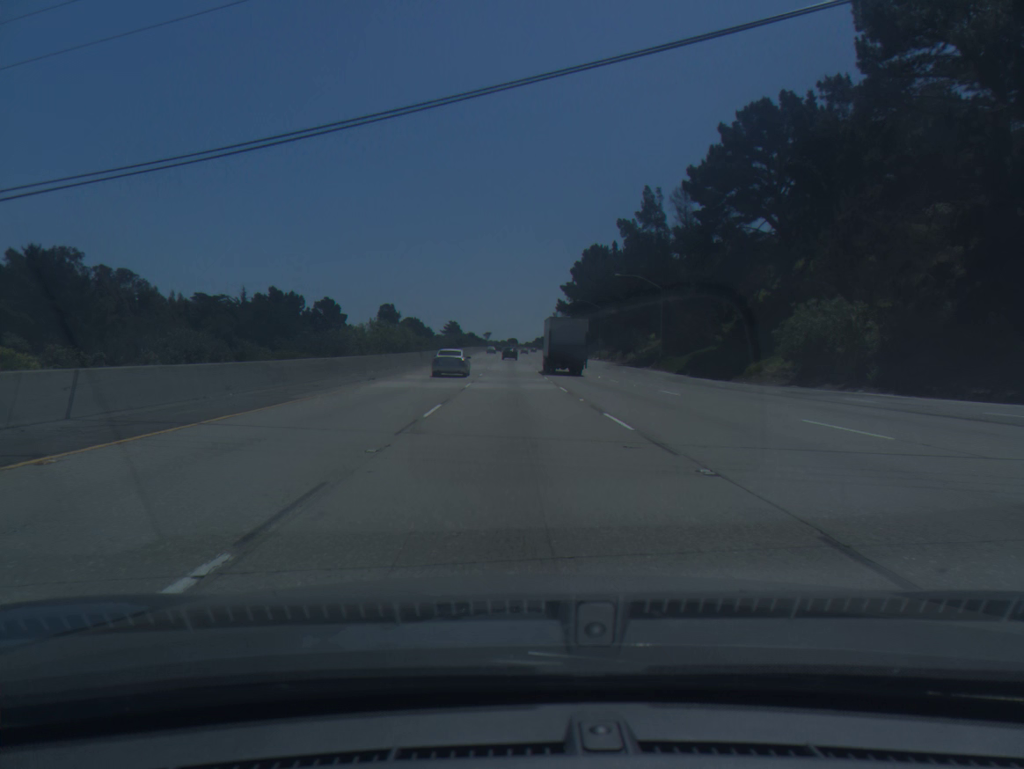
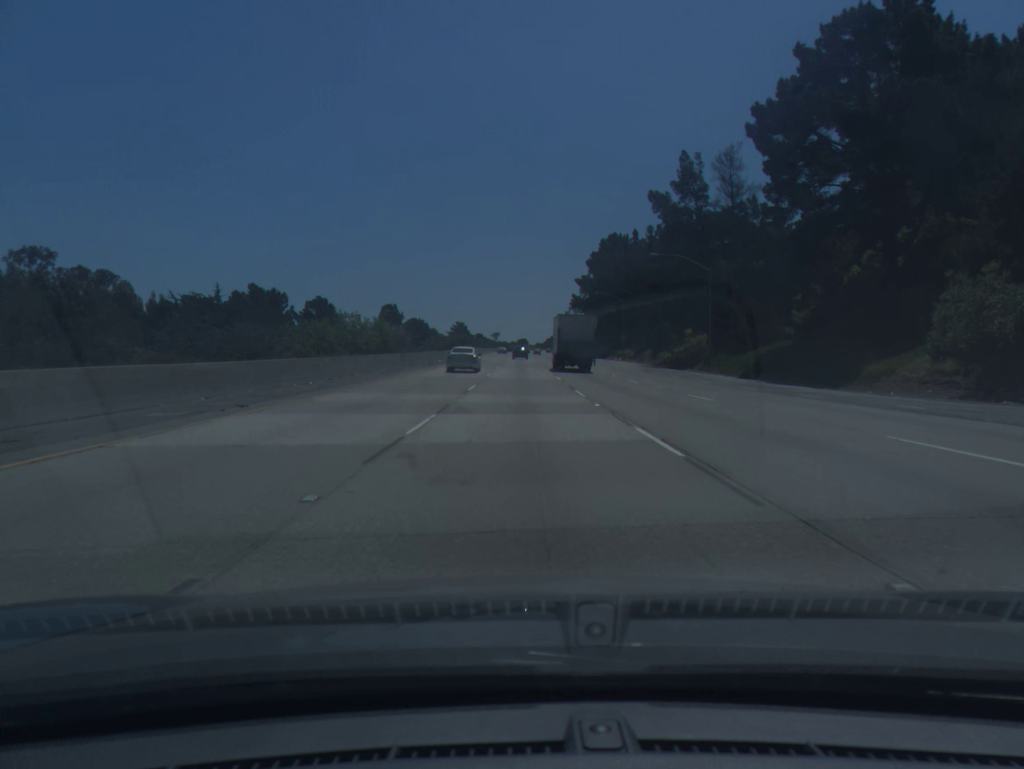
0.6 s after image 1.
(-0.2, +18.1) m; -1°
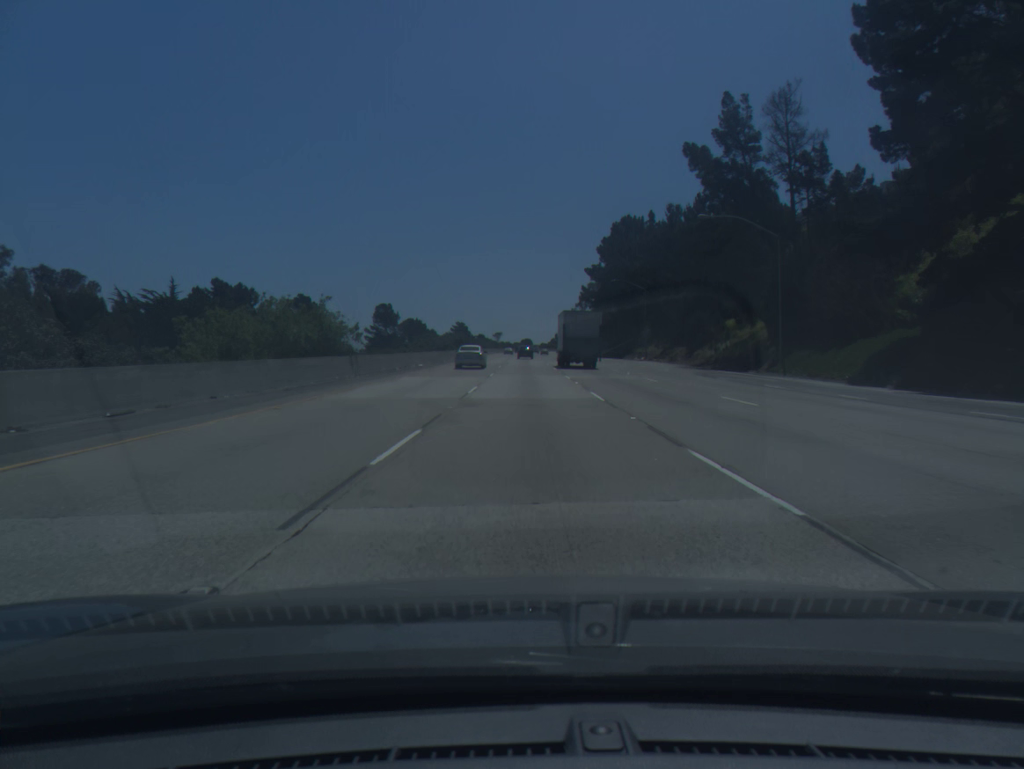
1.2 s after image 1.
(0.0, +18.1) m; 0°
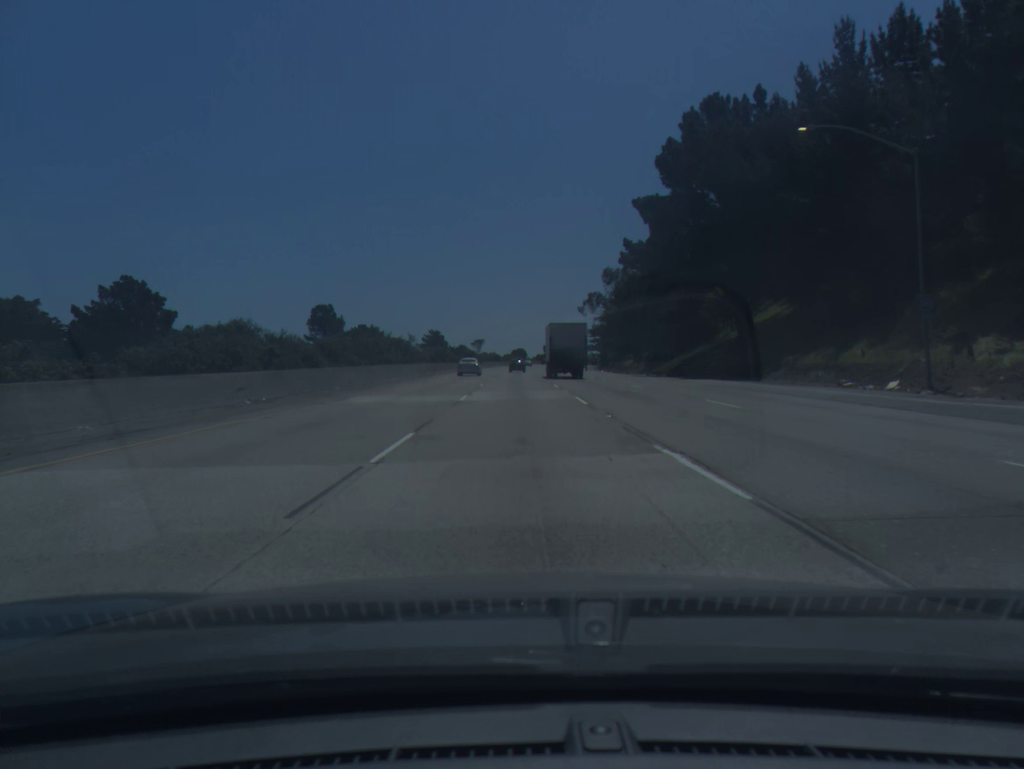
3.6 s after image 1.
(+0.4, +72.4) m; 0°
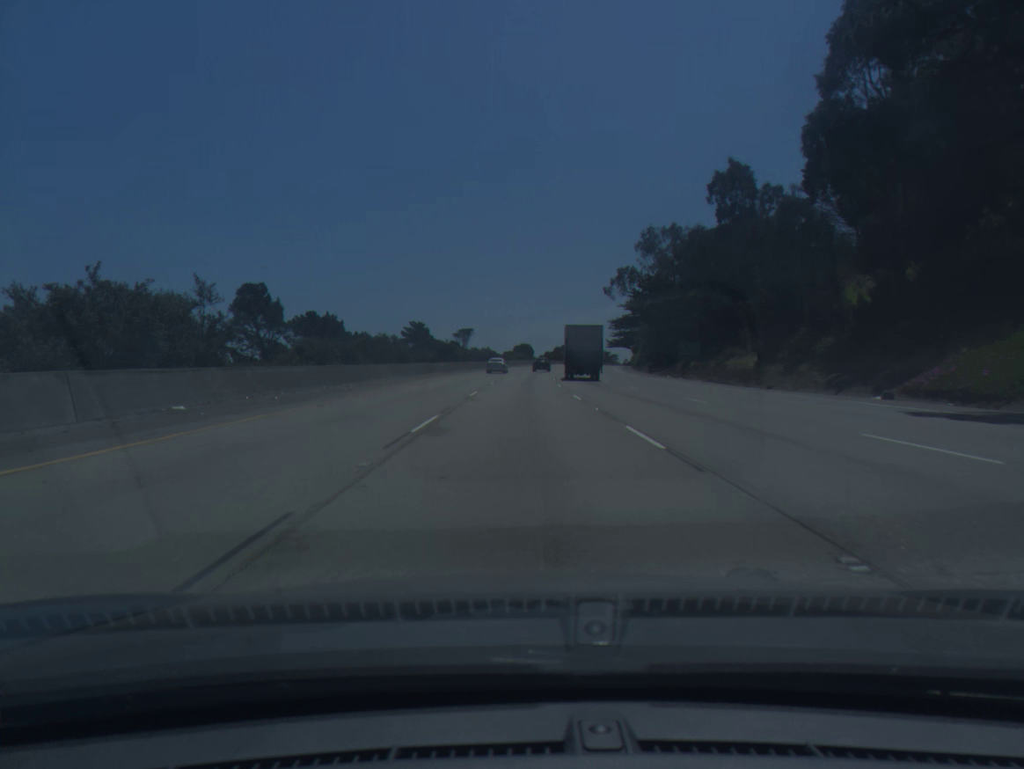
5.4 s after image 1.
(-0.2, +54.5) m; 0°
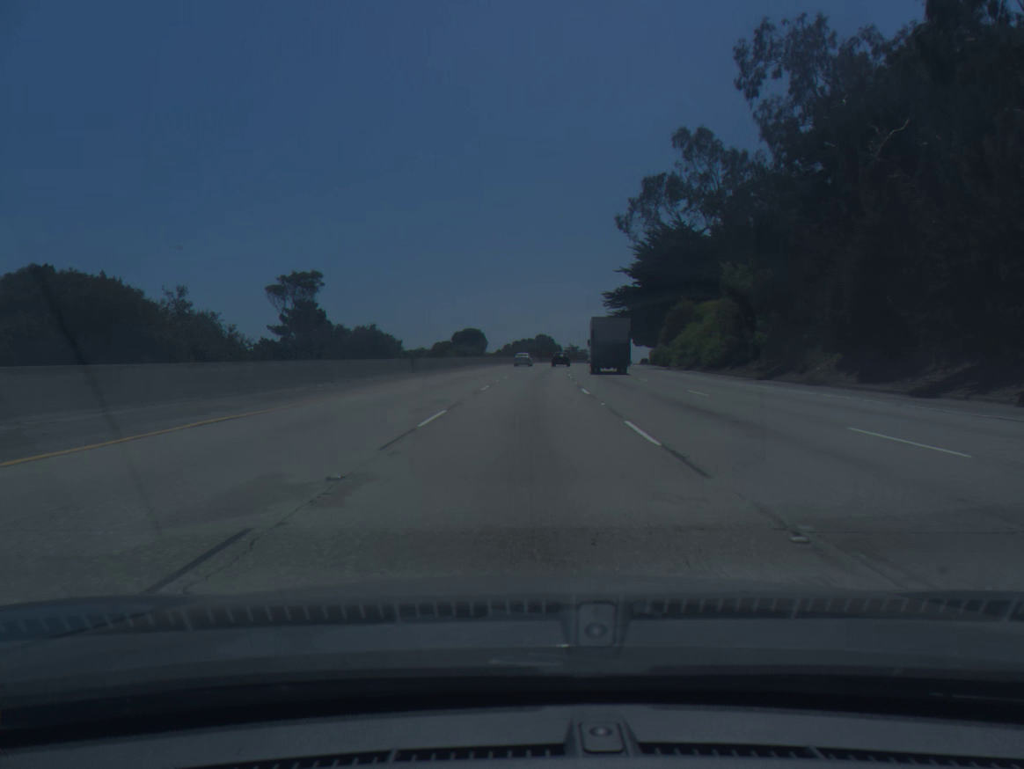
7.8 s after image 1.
(+1.5, +73.0) m; +3°
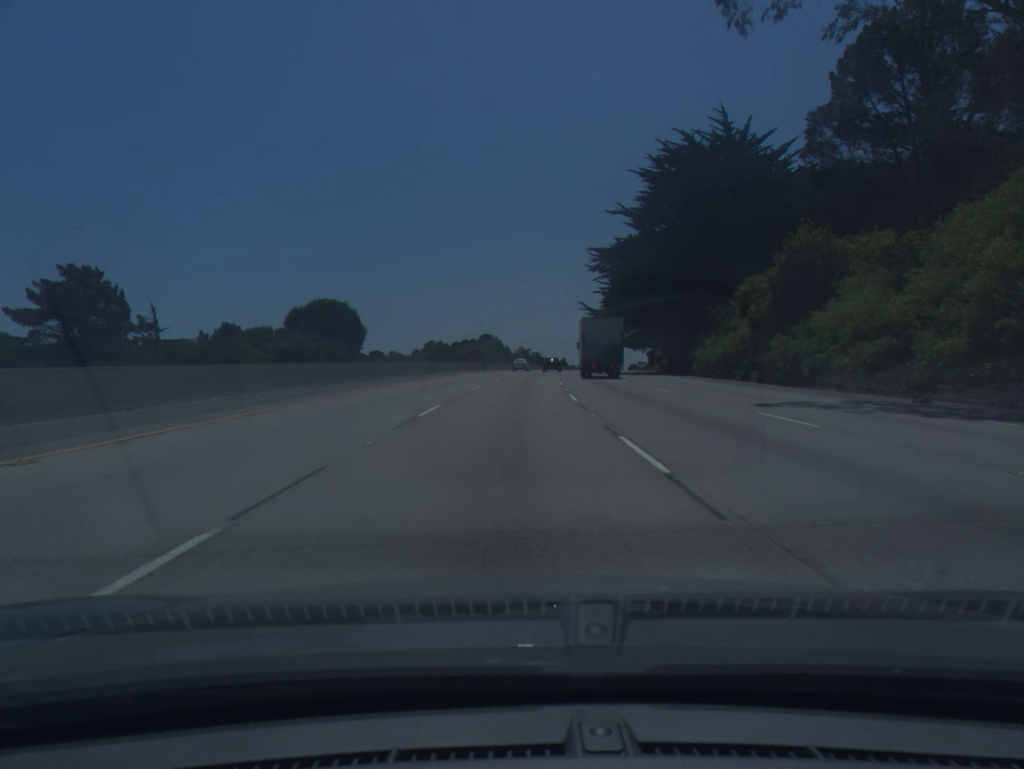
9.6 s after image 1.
(+2.0, +54.9) m; +4°
